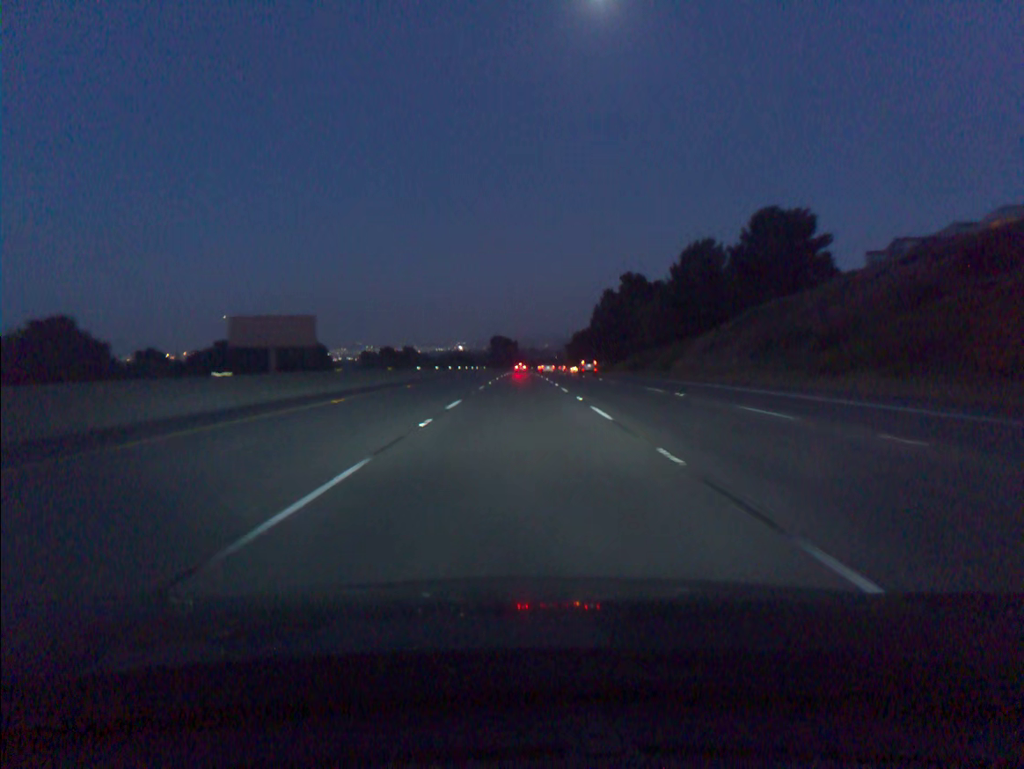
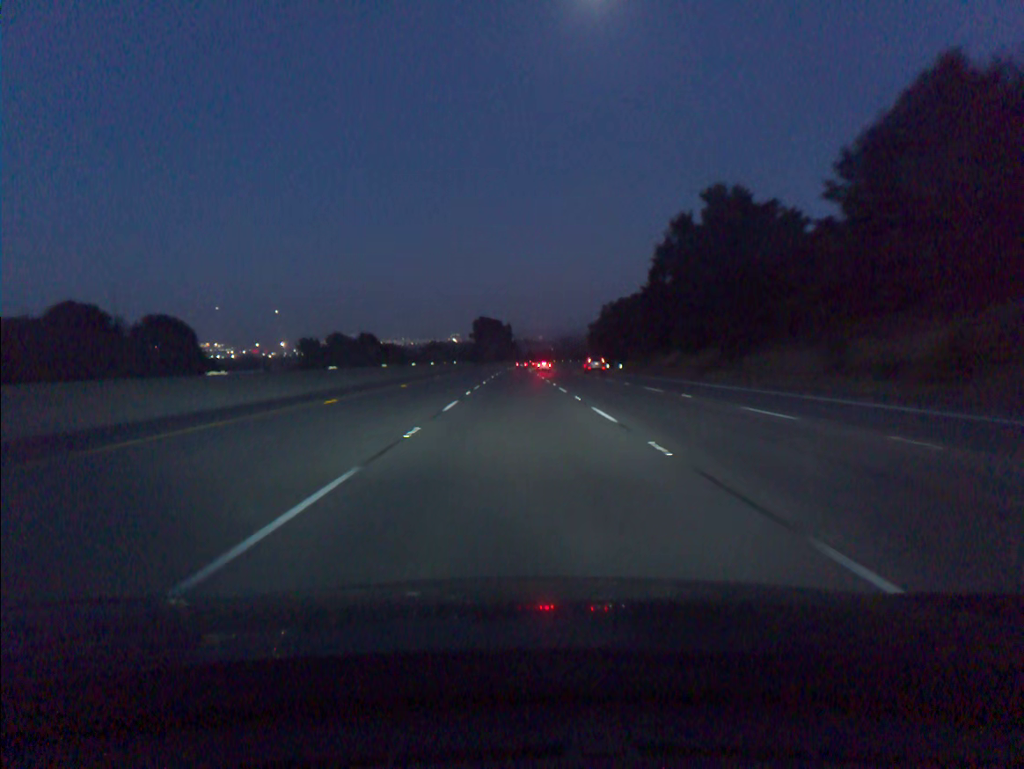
(+0.1, +73.7) m; 0°
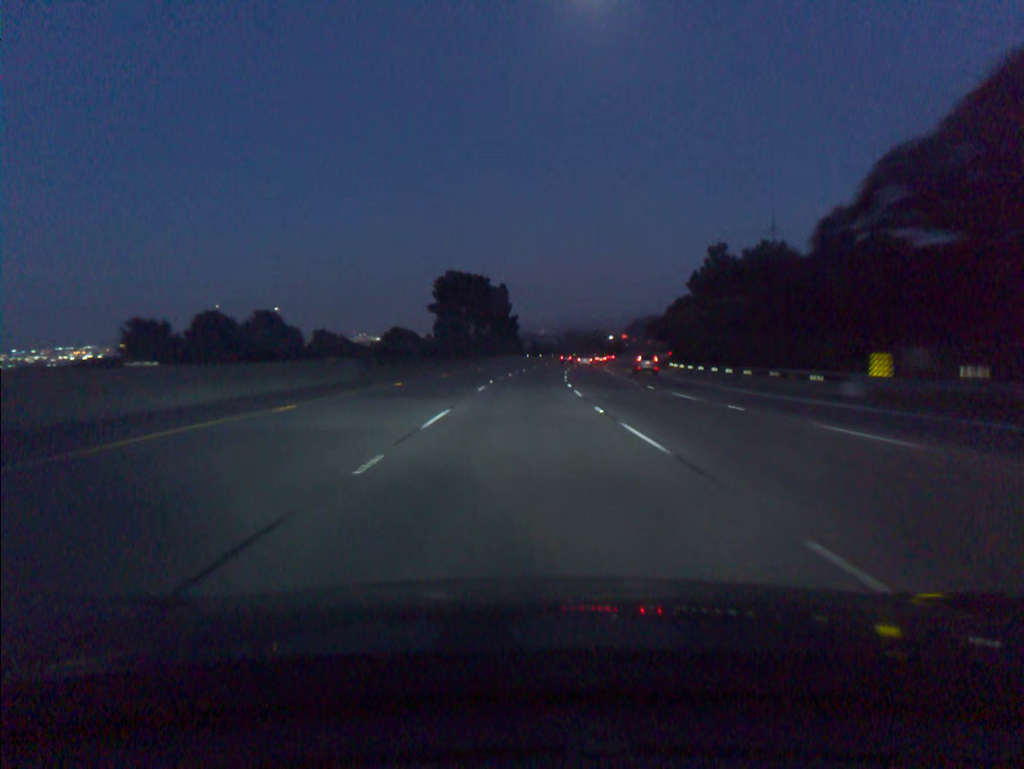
(-0.2, +92.6) m; 0°
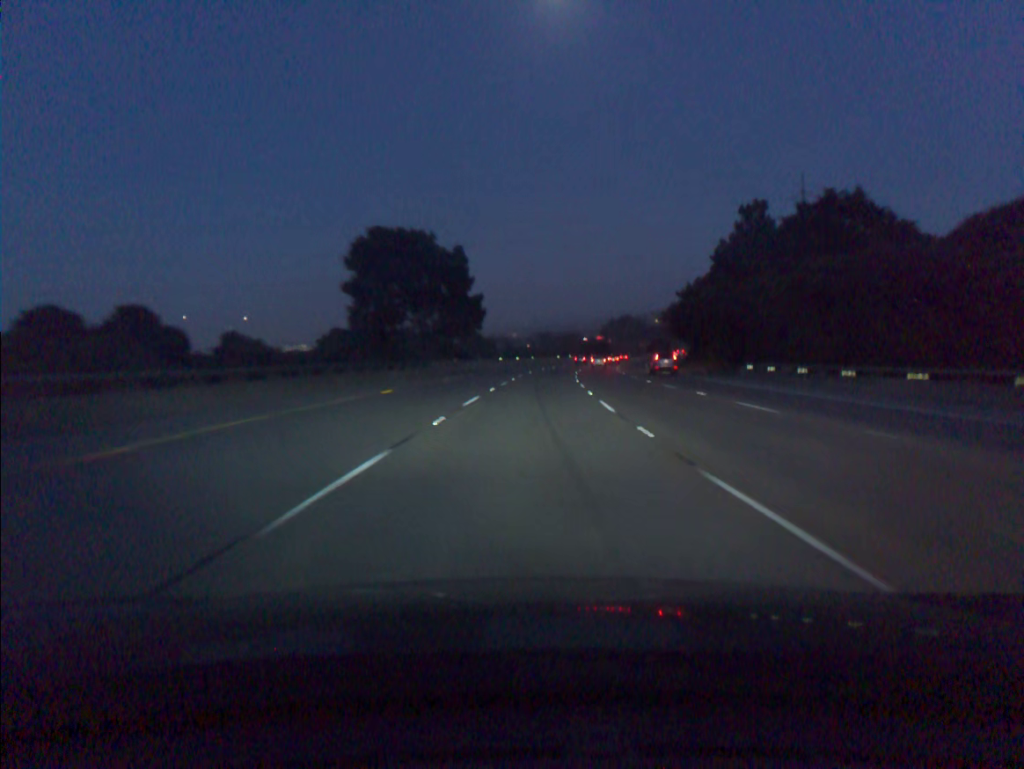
(+0.5, +37.1) m; +2°
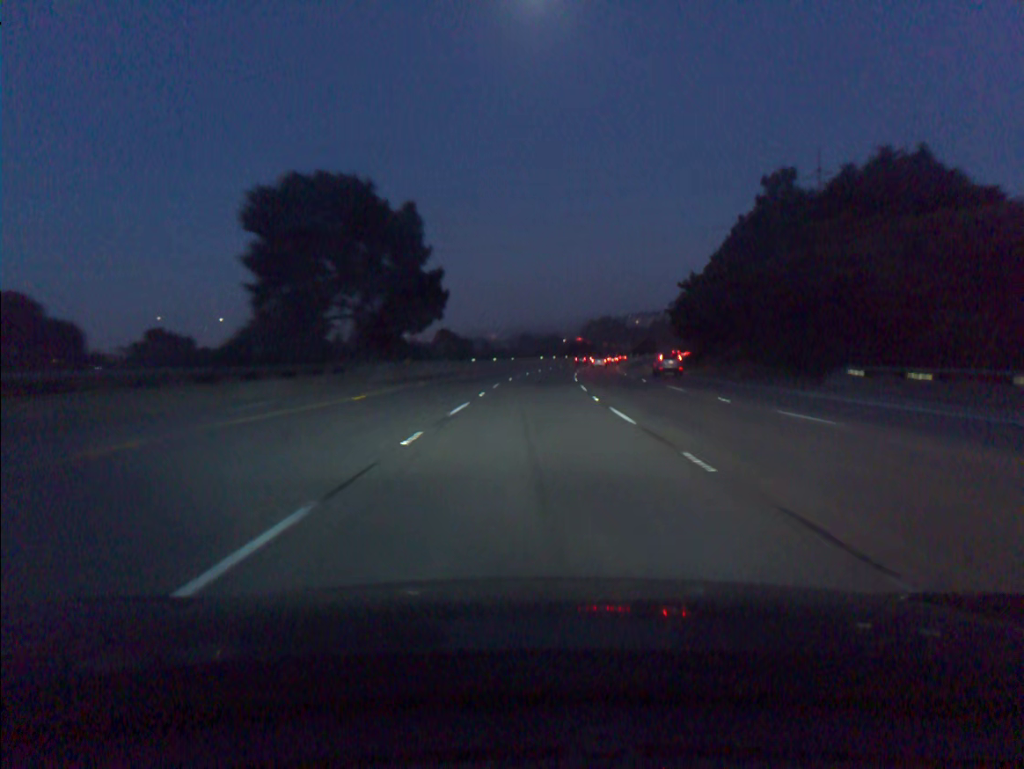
(+0.2, +18.5) m; +1°
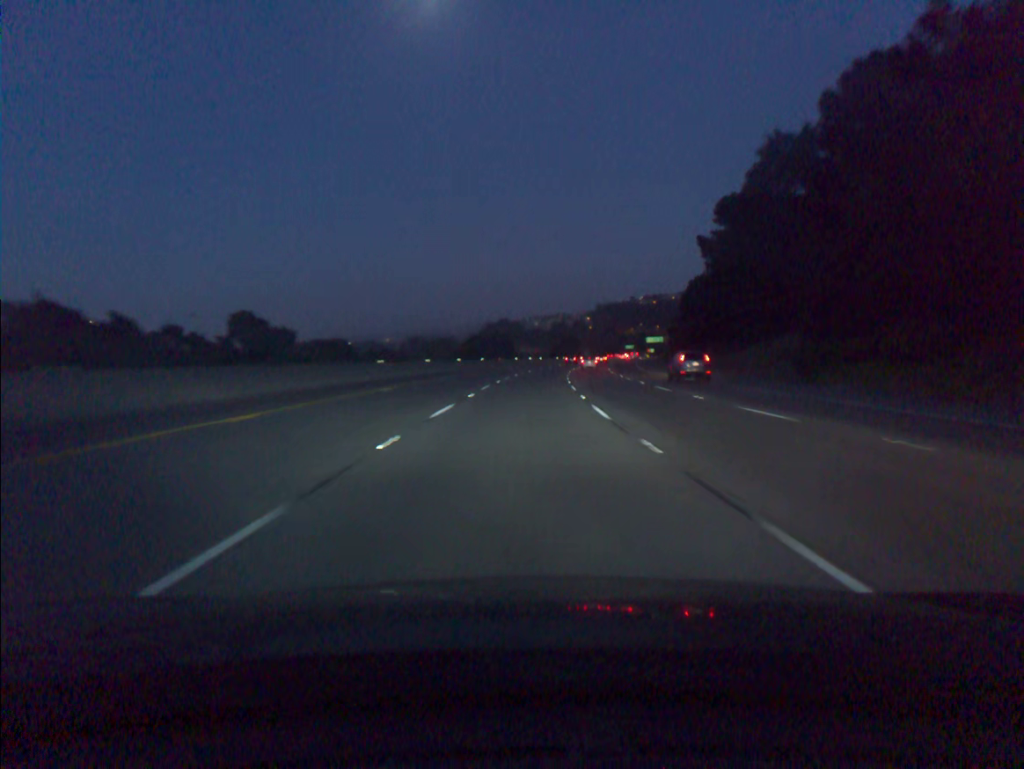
(+6.0, +92.0) m; +8°
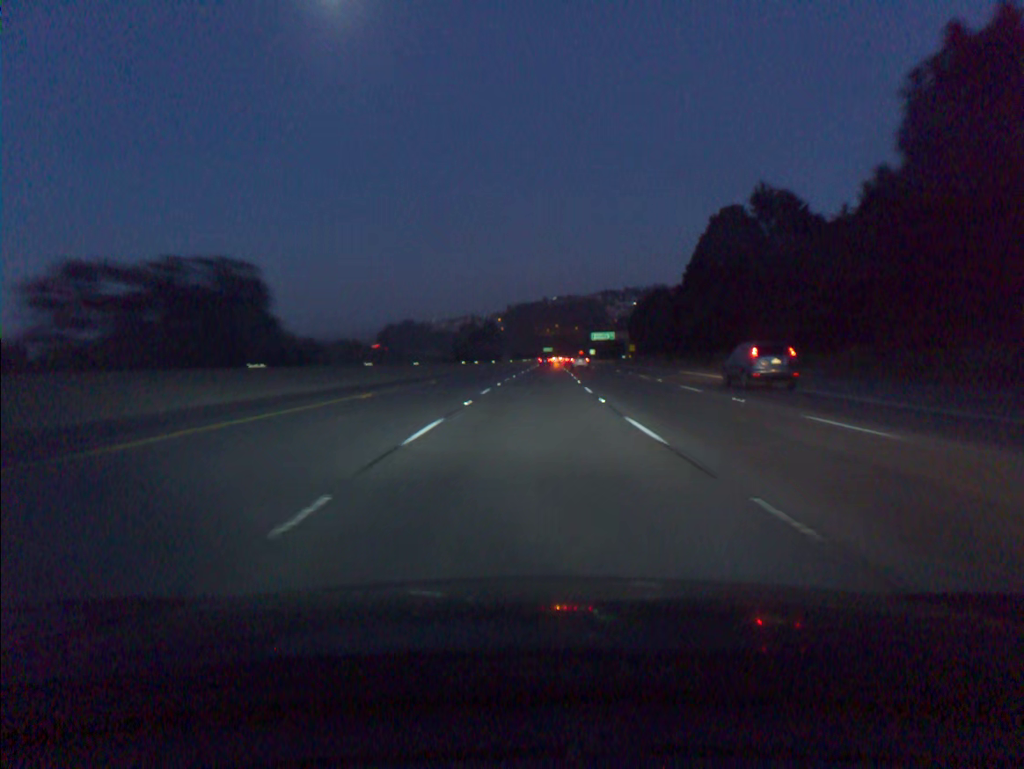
(+4.9, +92.3) m; +7°
